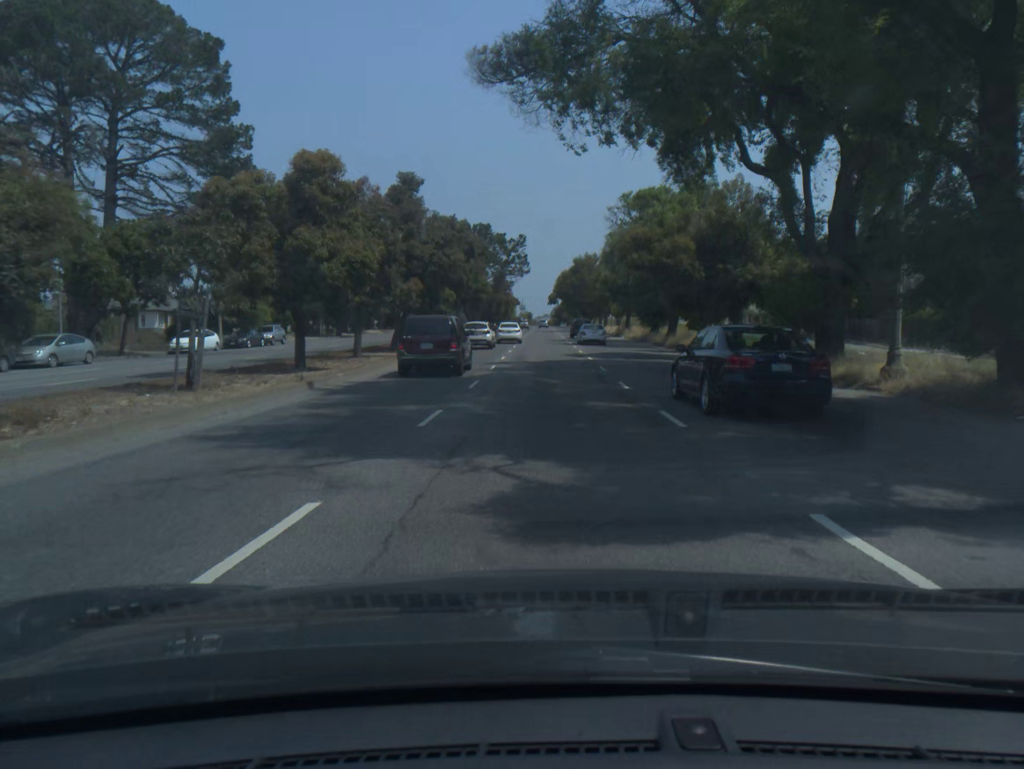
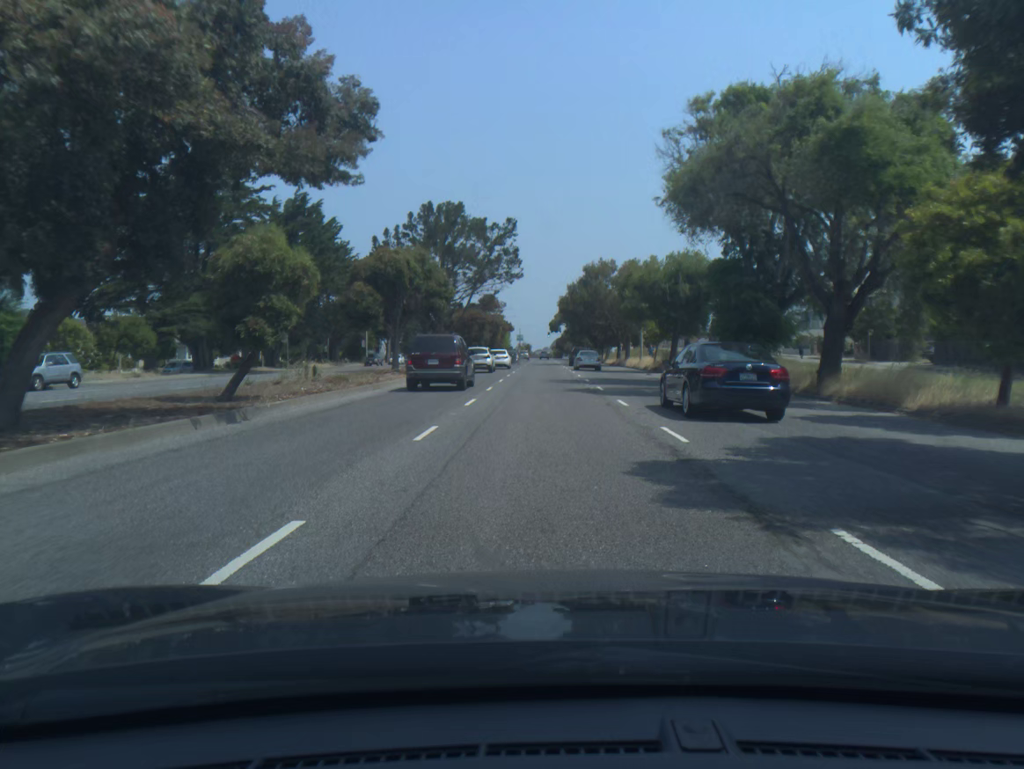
(0.0, +29.2) m; 0°
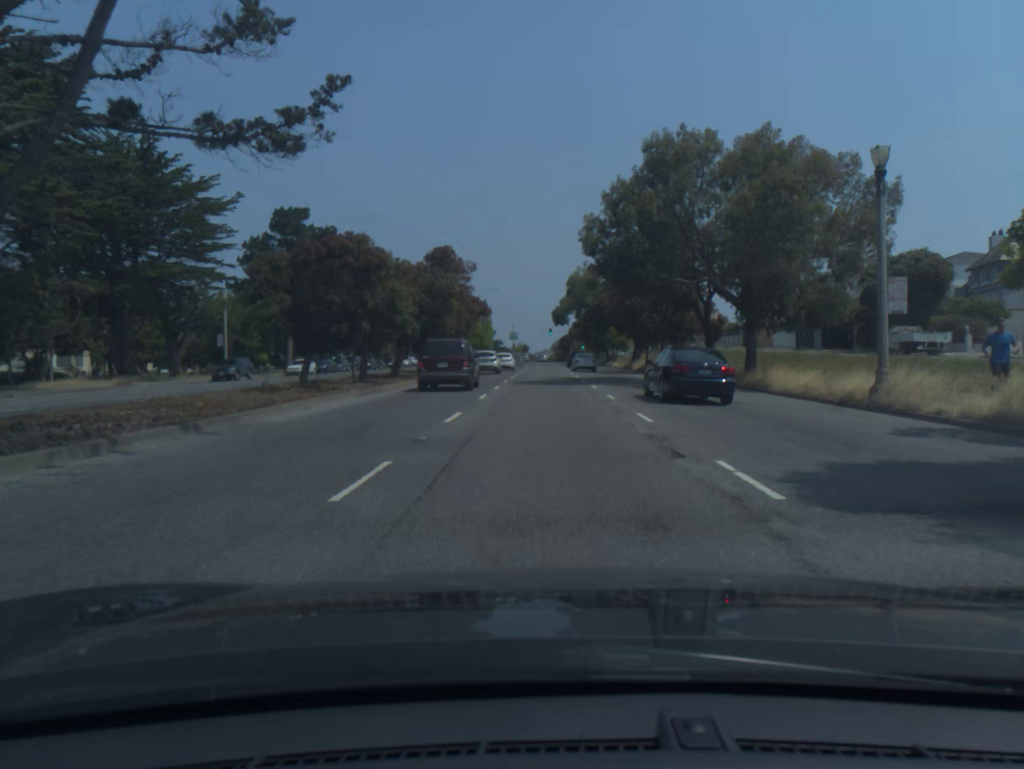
(-0.1, +47.2) m; 0°
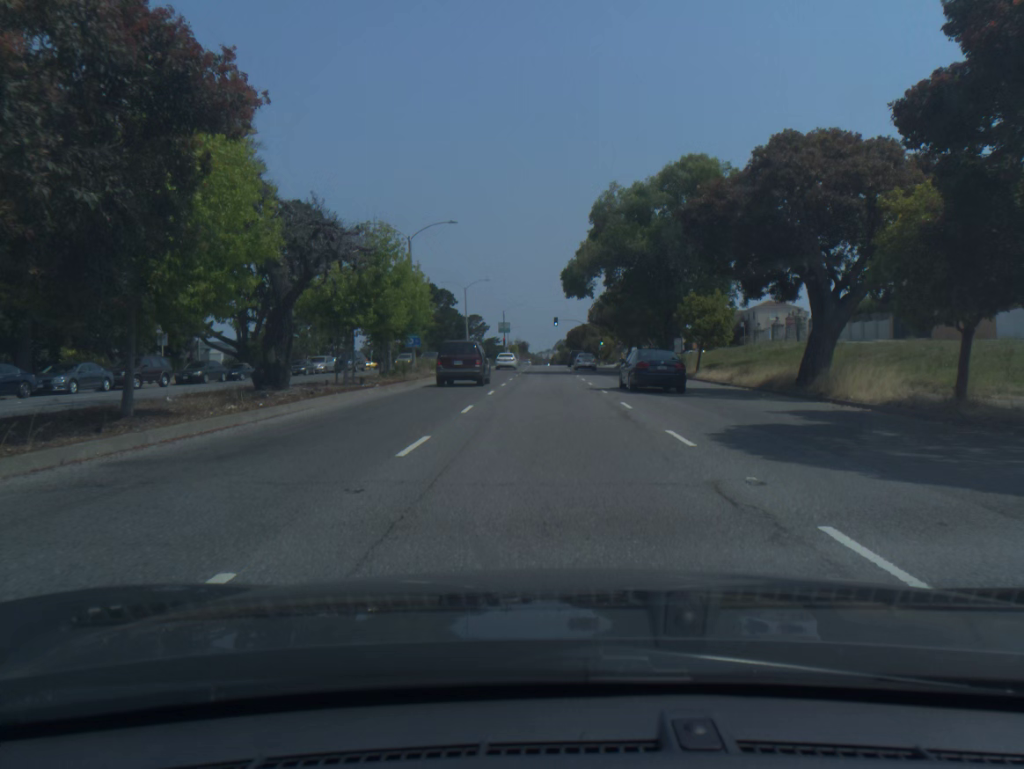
(0.0, +47.6) m; 0°
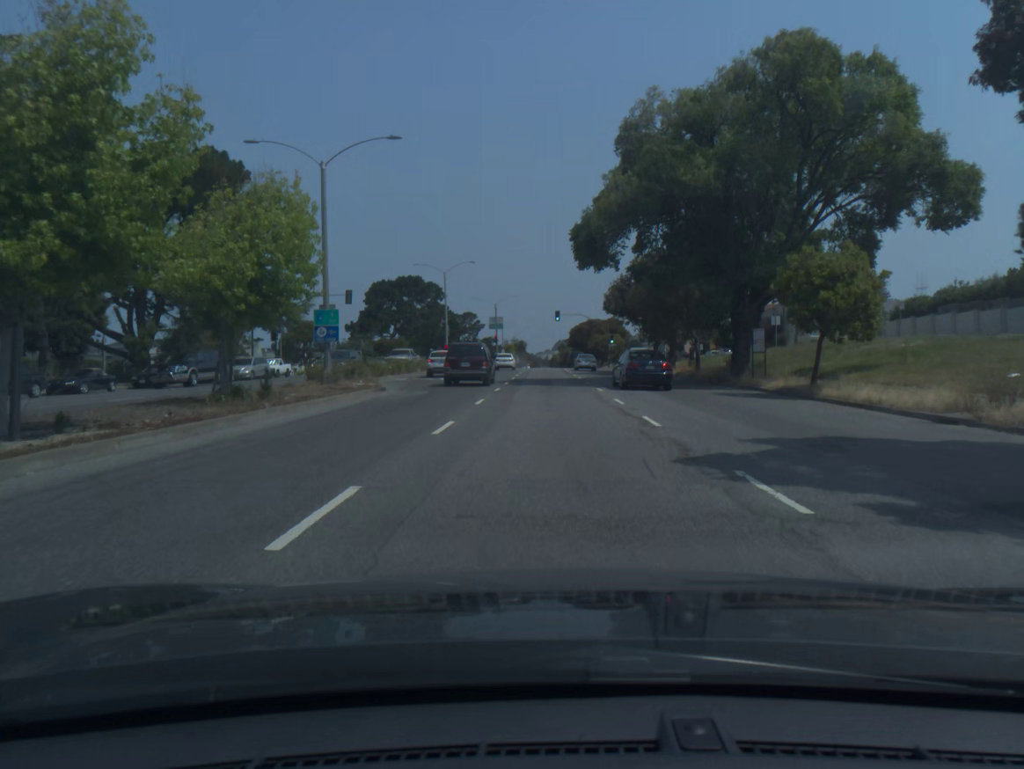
(0.0, +18.9) m; 0°
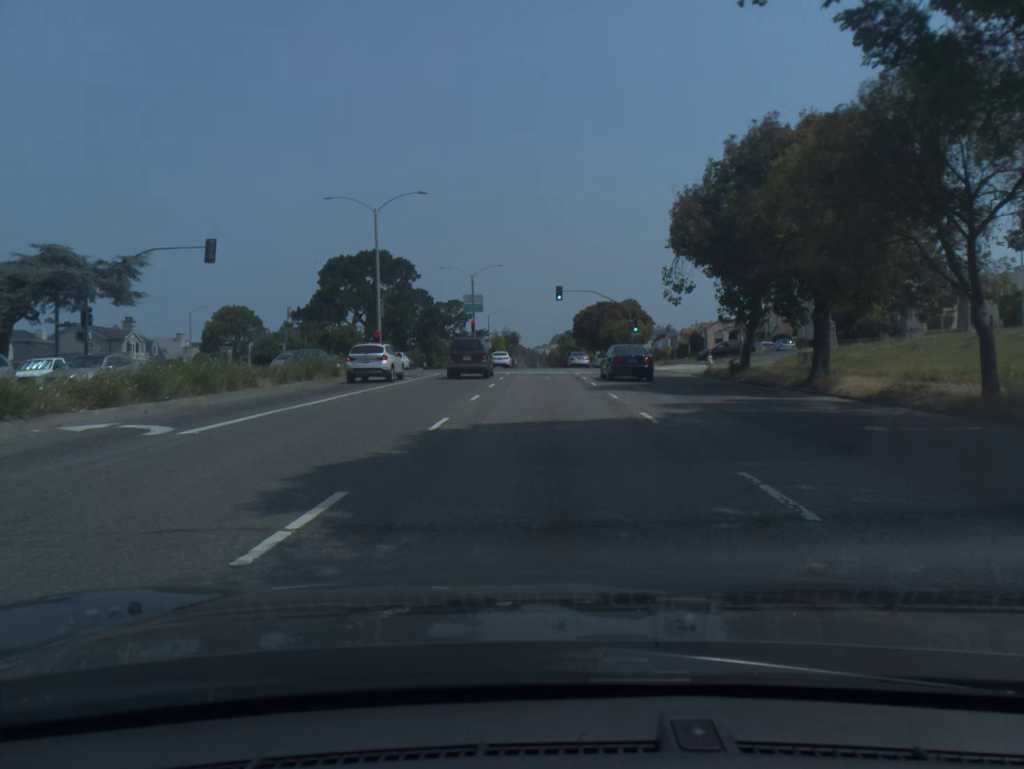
(0.0, +28.7) m; 0°
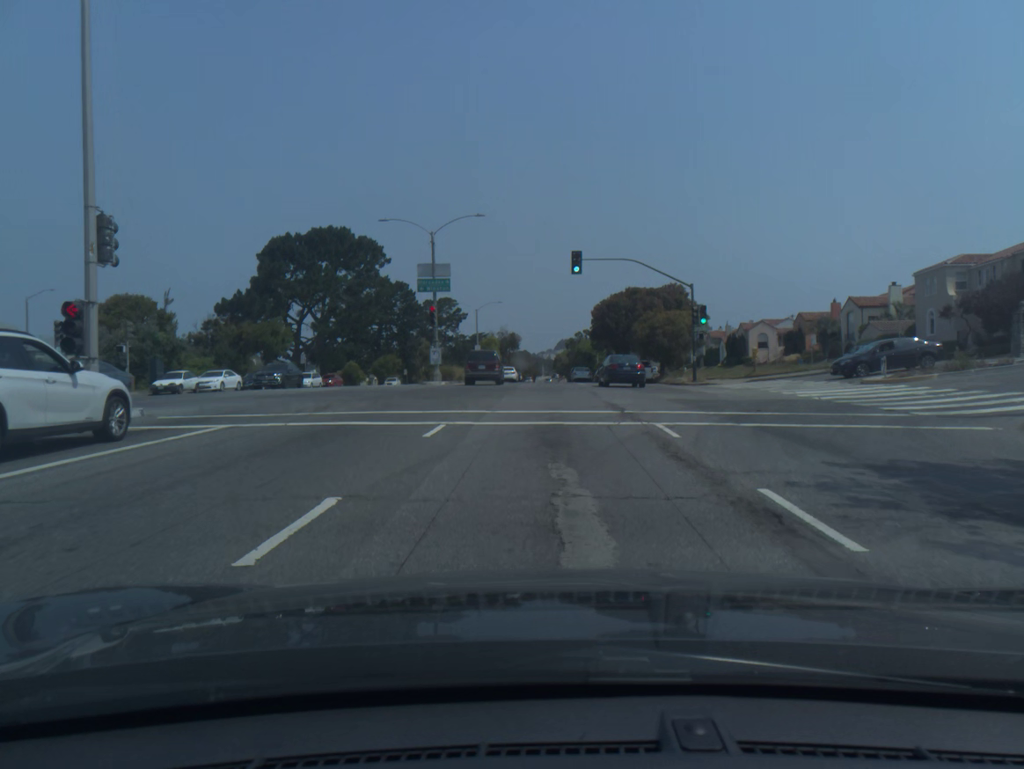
(-0.1, +28.8) m; 0°
